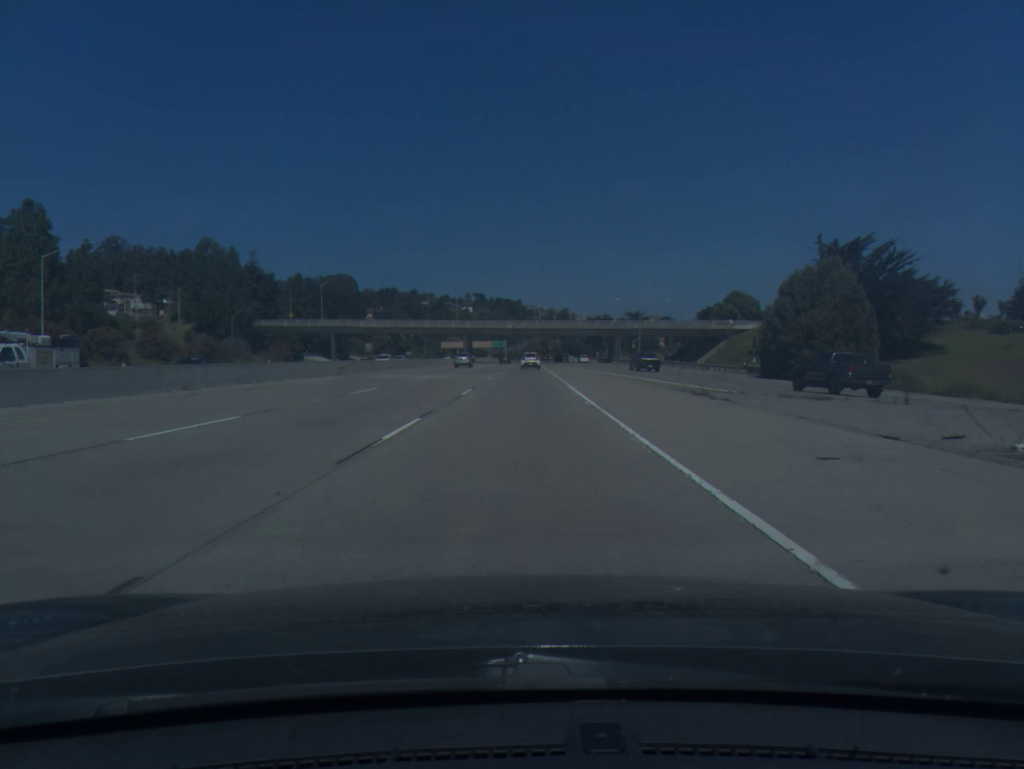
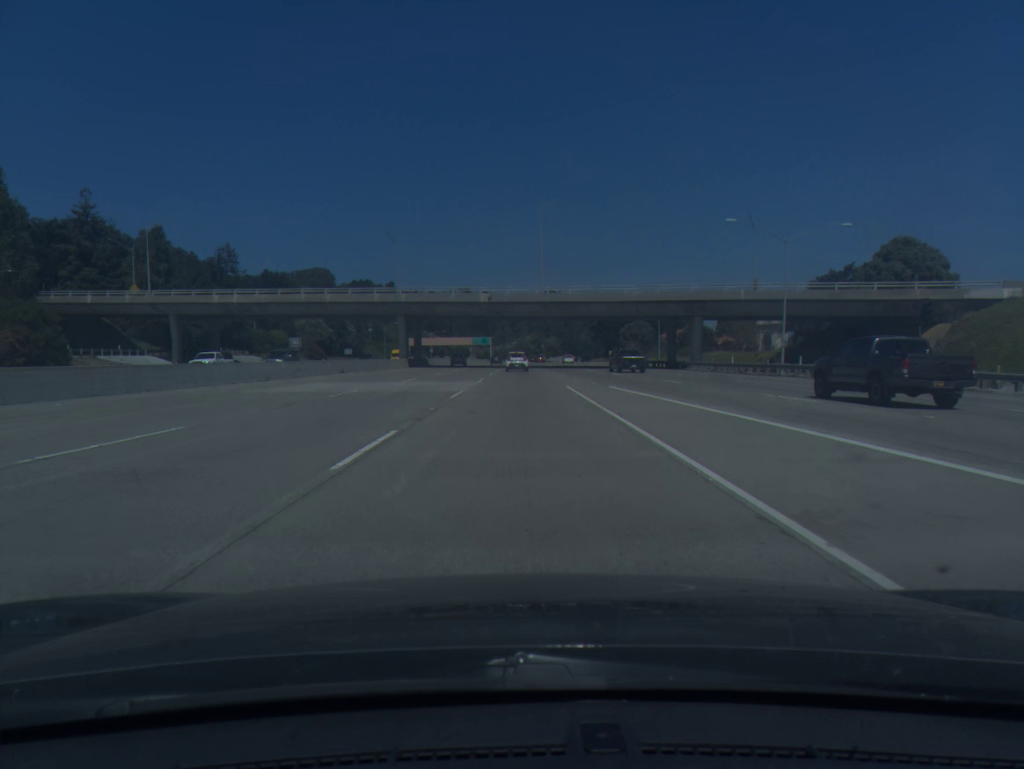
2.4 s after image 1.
(+0.7, +75.7) m; +1°
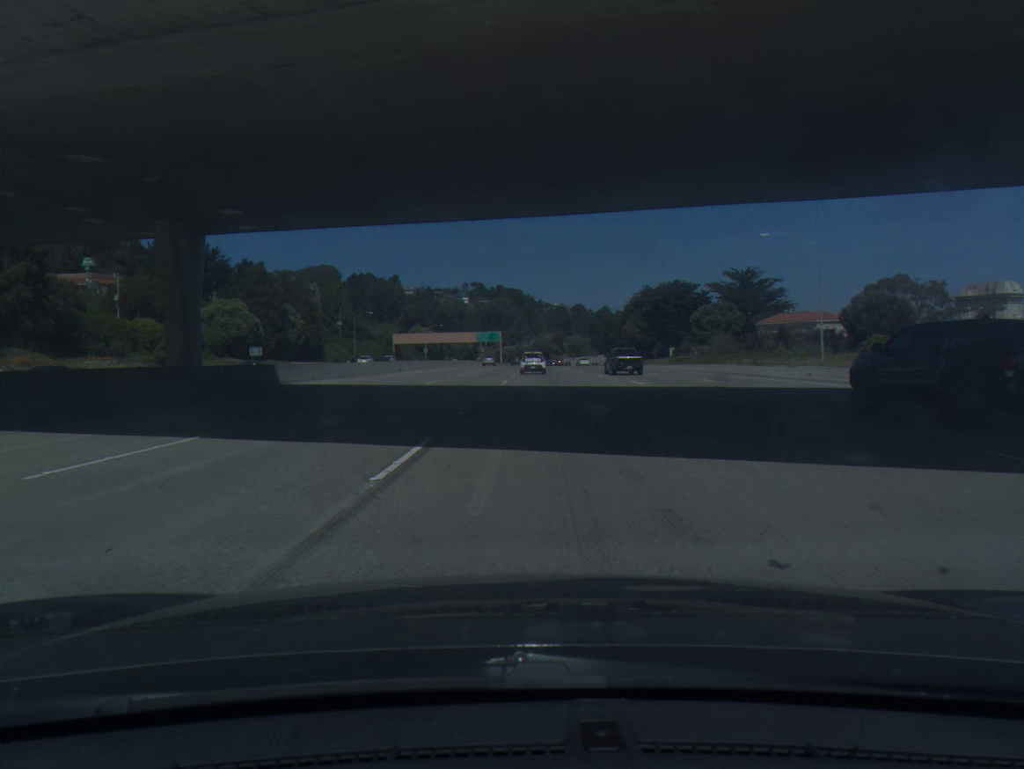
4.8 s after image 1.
(-0.3, +72.5) m; -1°
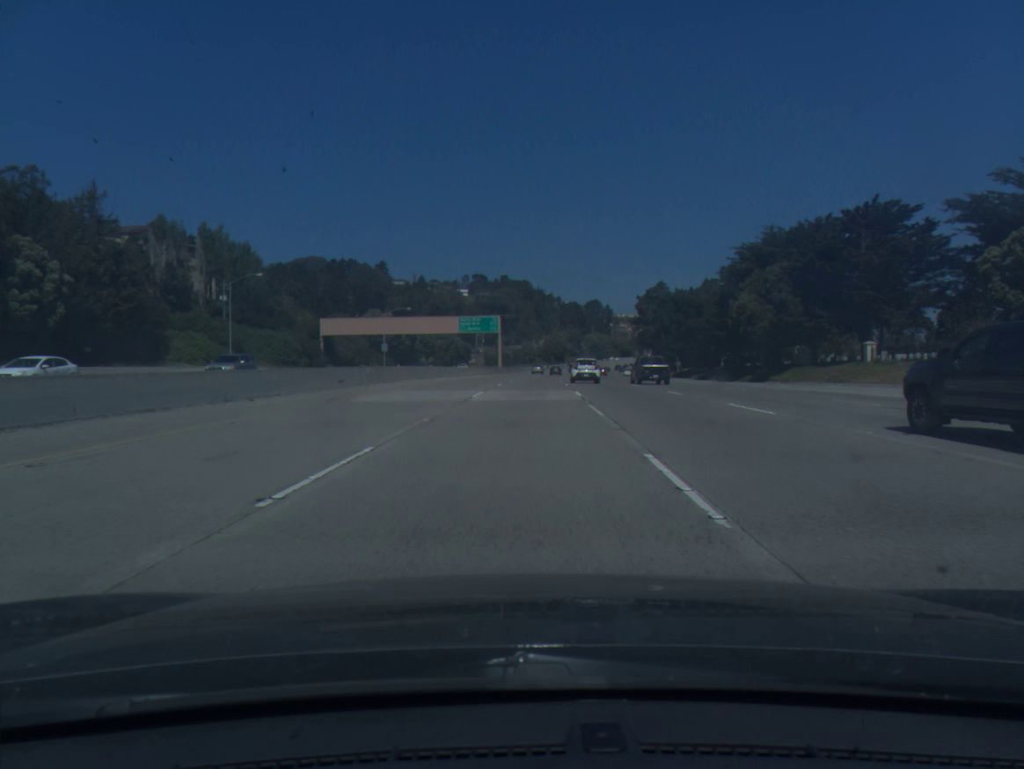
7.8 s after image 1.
(-1.1, +87.7) m; -1°
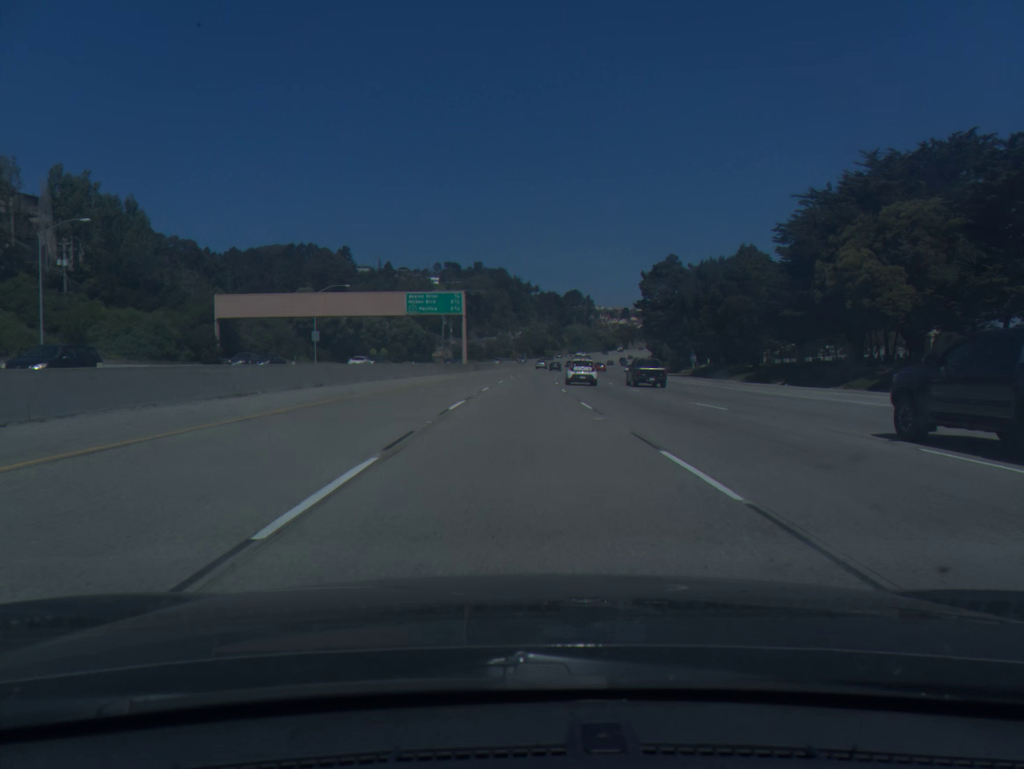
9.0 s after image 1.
(+0.5, +35.2) m; +2°
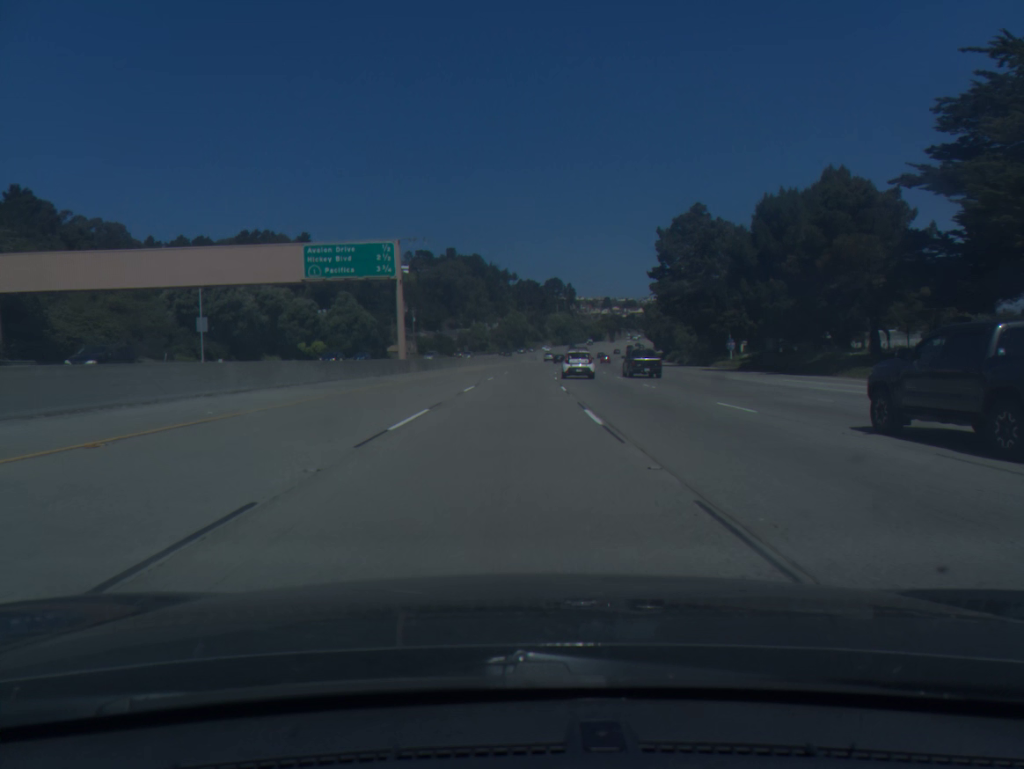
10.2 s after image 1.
(+0.6, +35.9) m; +2°
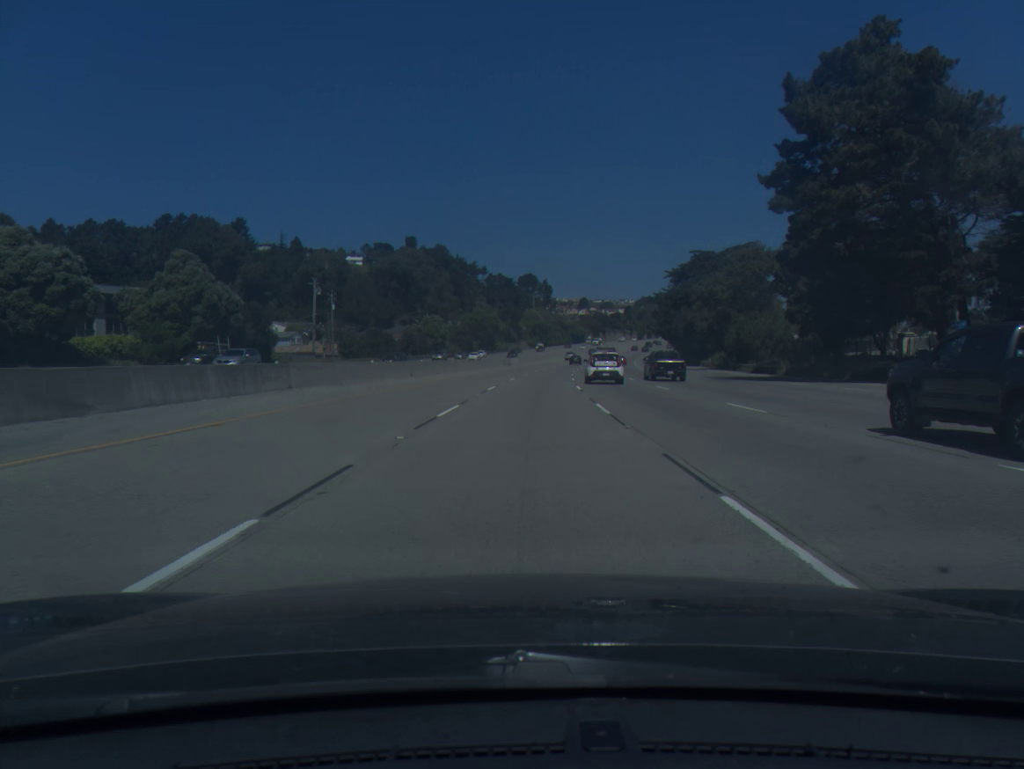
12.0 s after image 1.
(+0.7, +55.1) m; +2°
